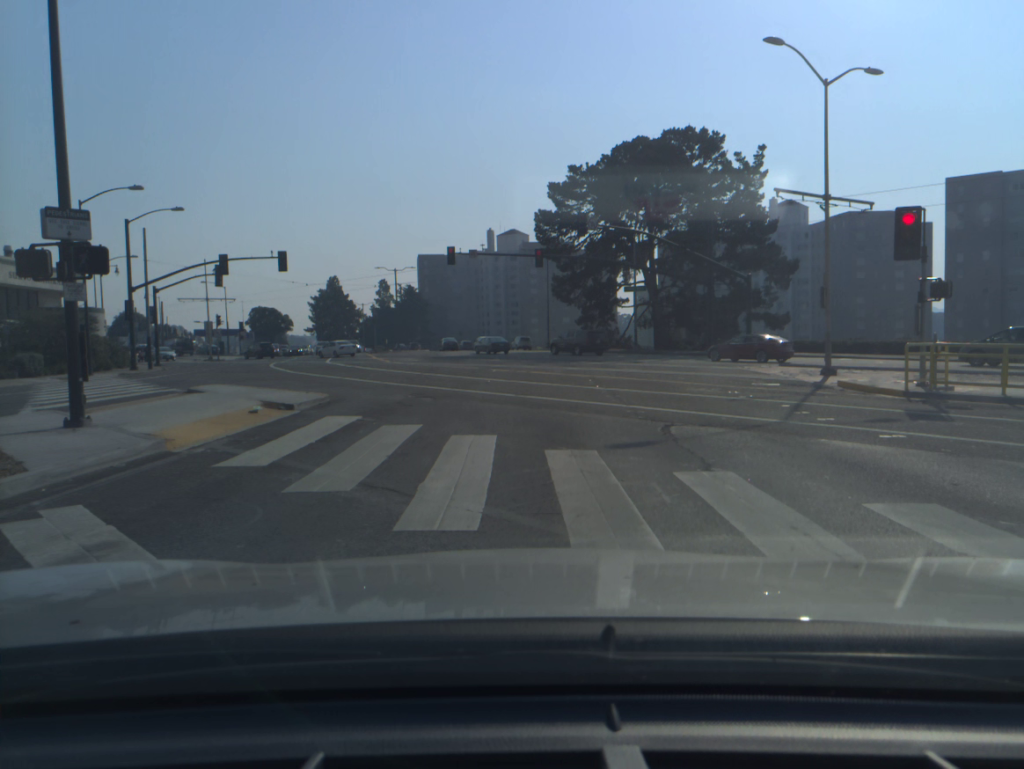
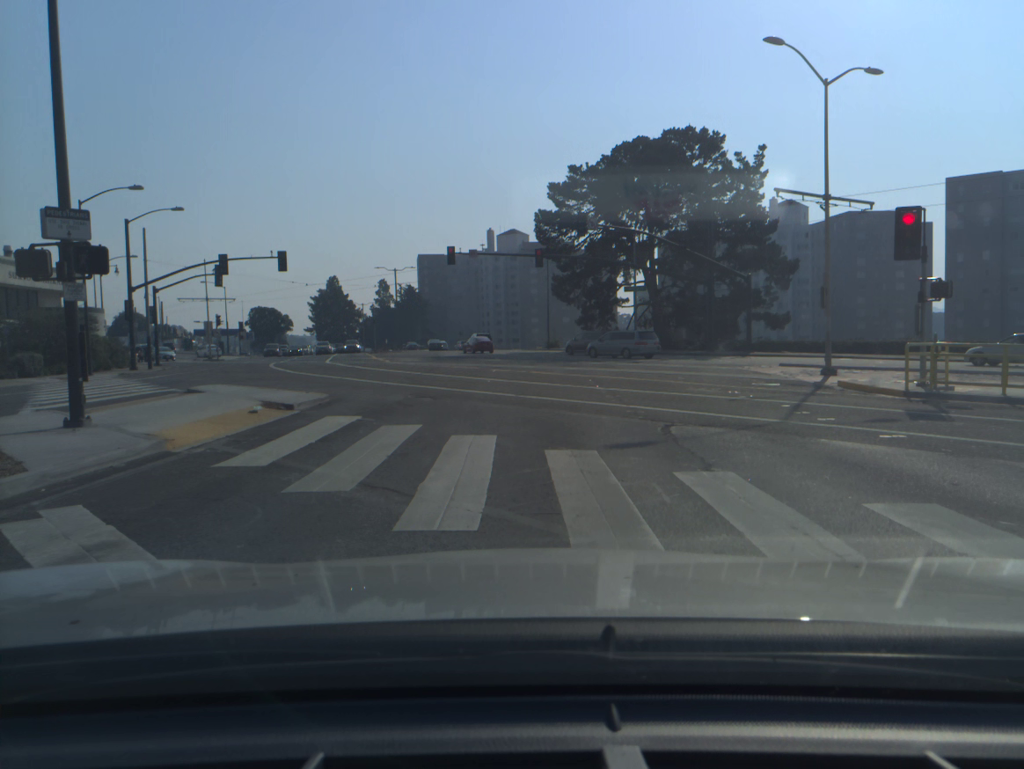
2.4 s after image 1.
(0.0, 0.0) m; 0°
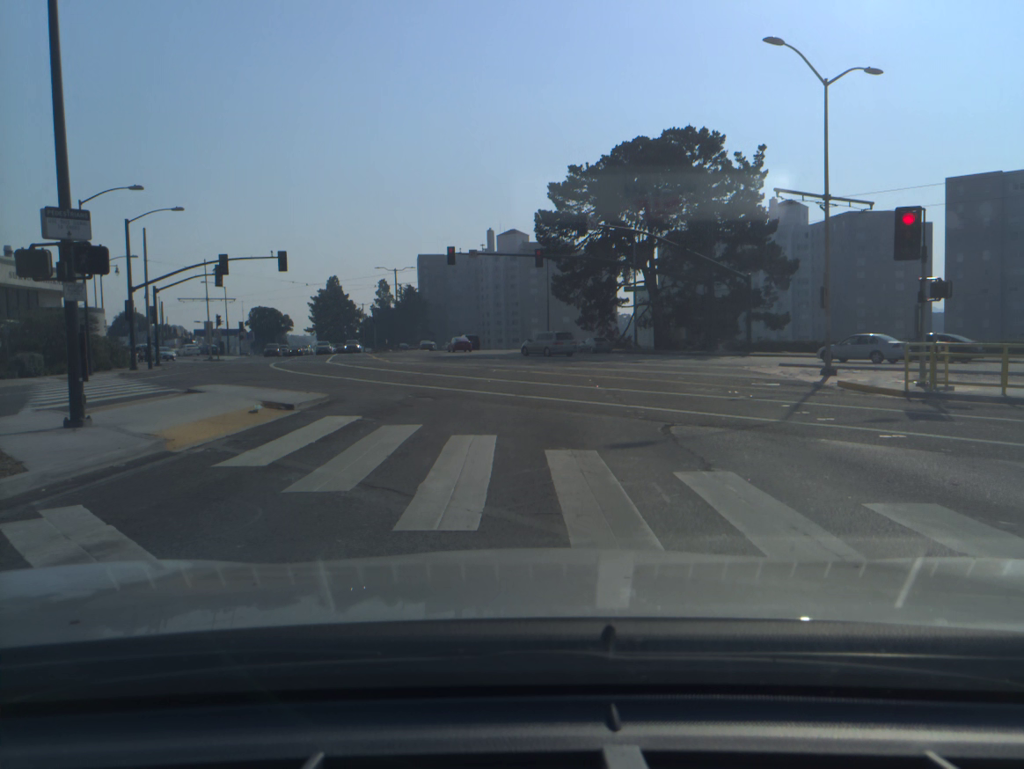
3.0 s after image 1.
(0.0, 0.0) m; 0°
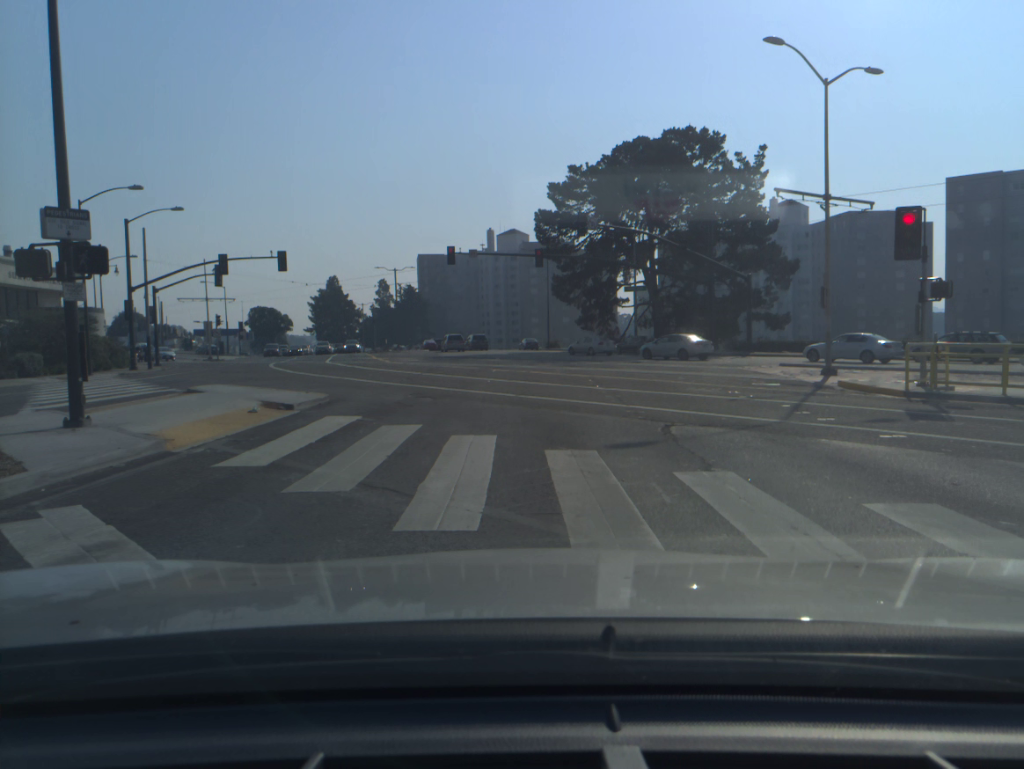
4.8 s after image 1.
(0.0, 0.0) m; 0°
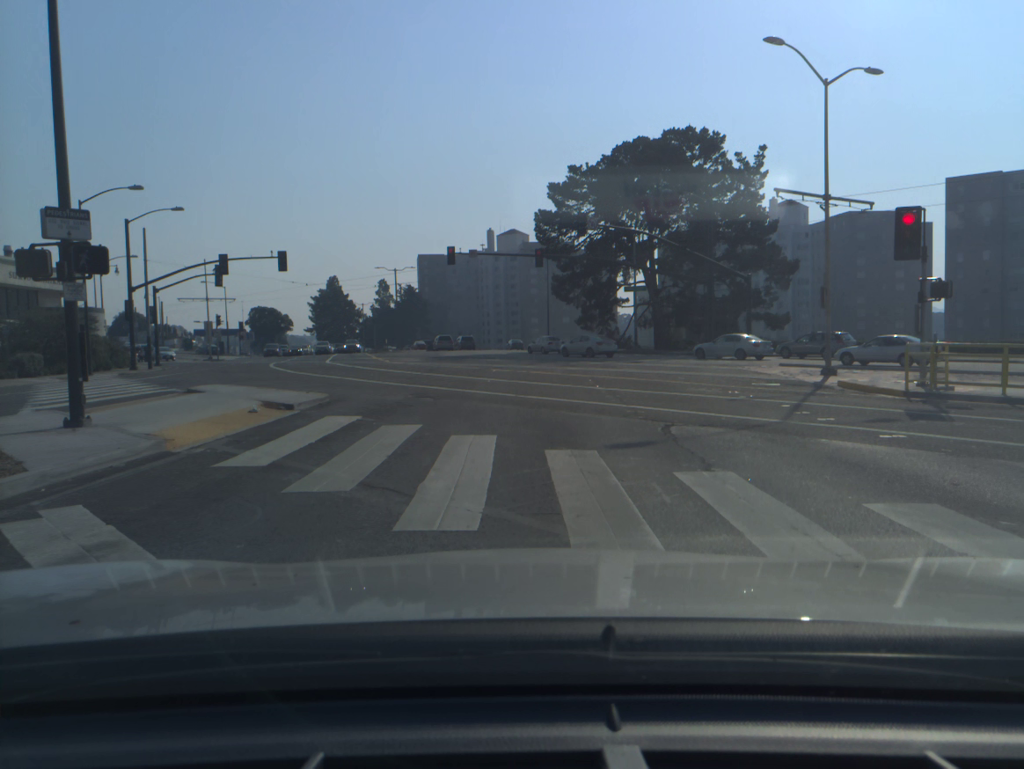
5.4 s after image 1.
(0.0, 0.0) m; 0°
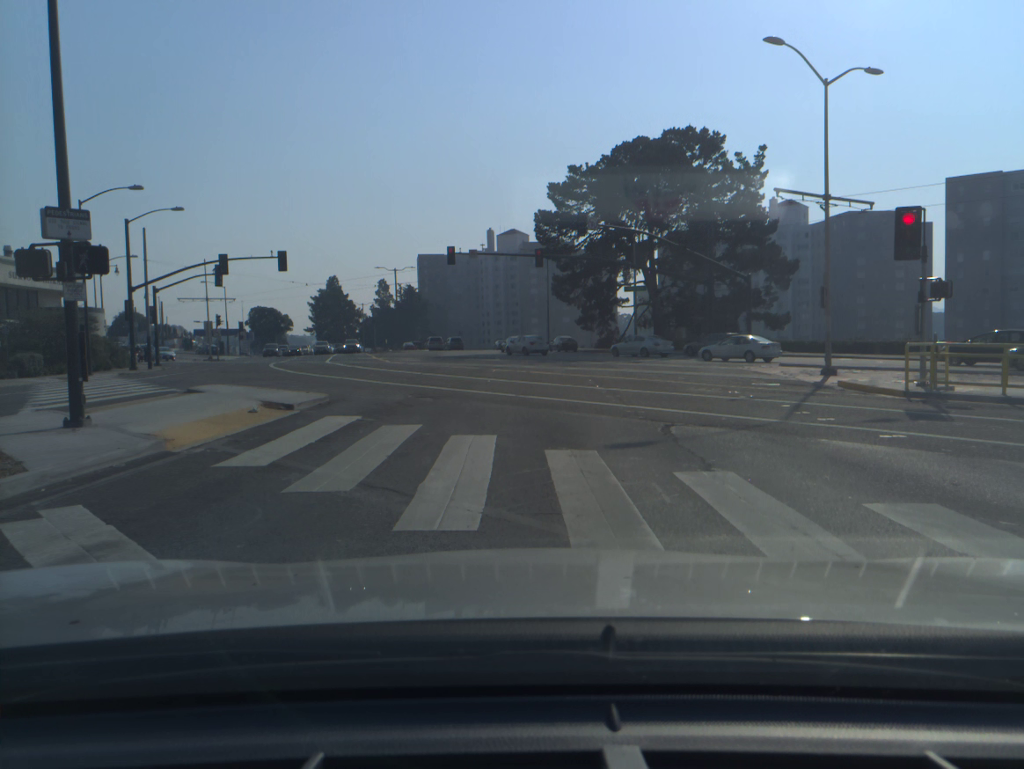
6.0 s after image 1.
(0.0, 0.0) m; 0°
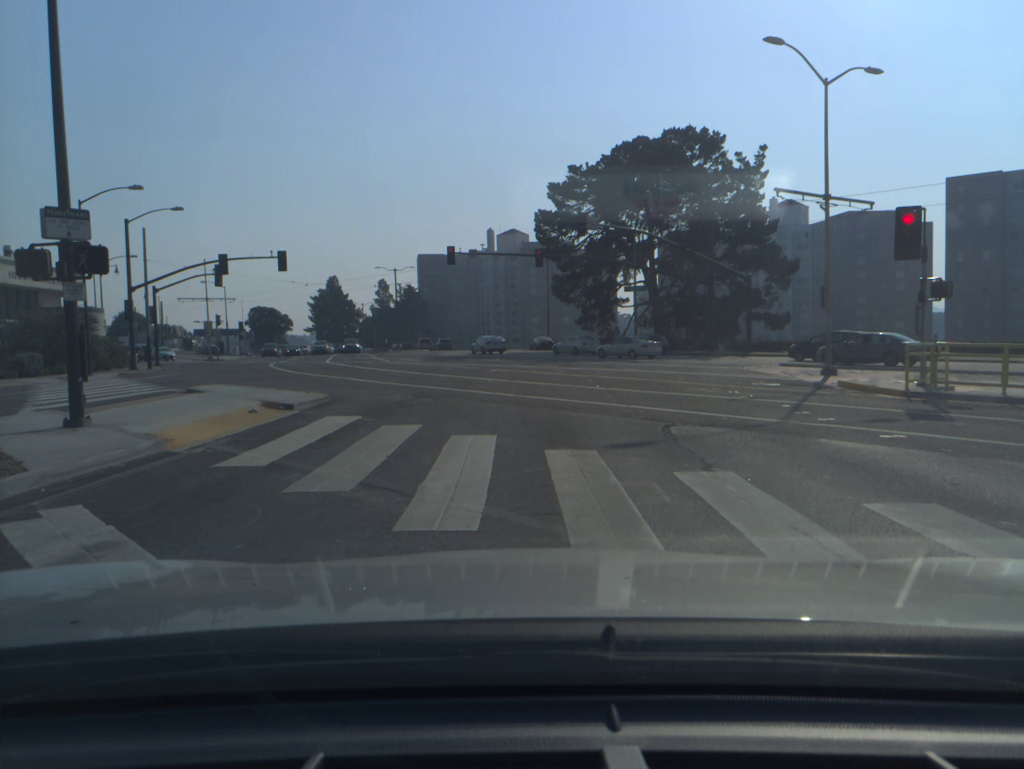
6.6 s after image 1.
(0.0, 0.0) m; 0°
